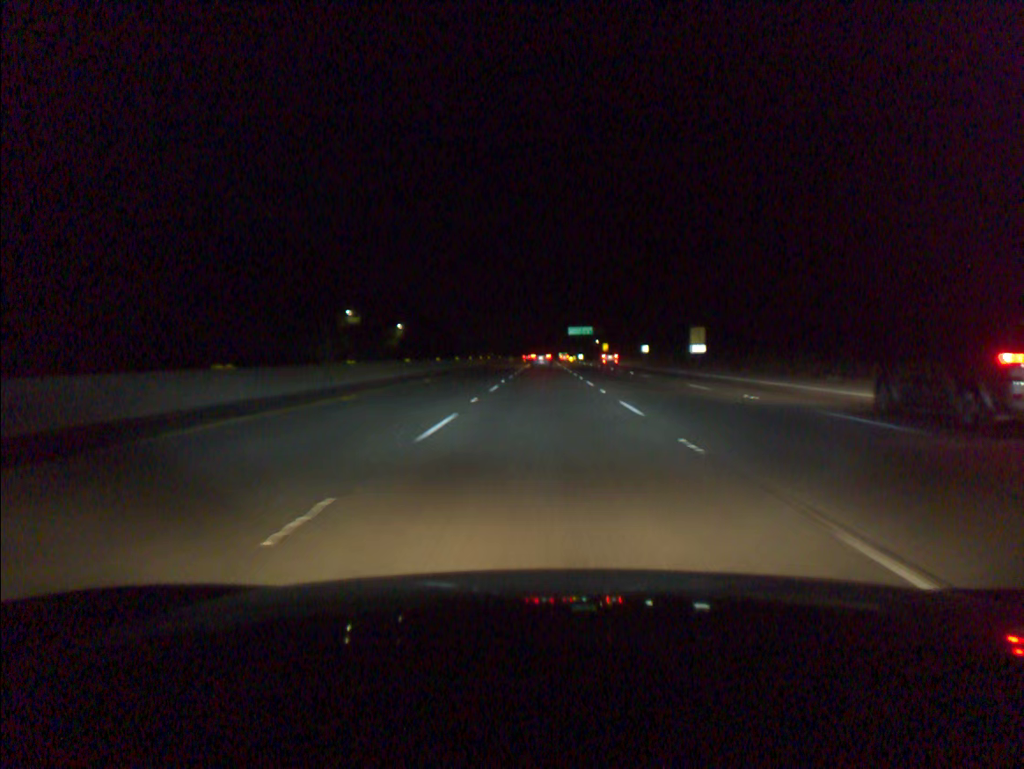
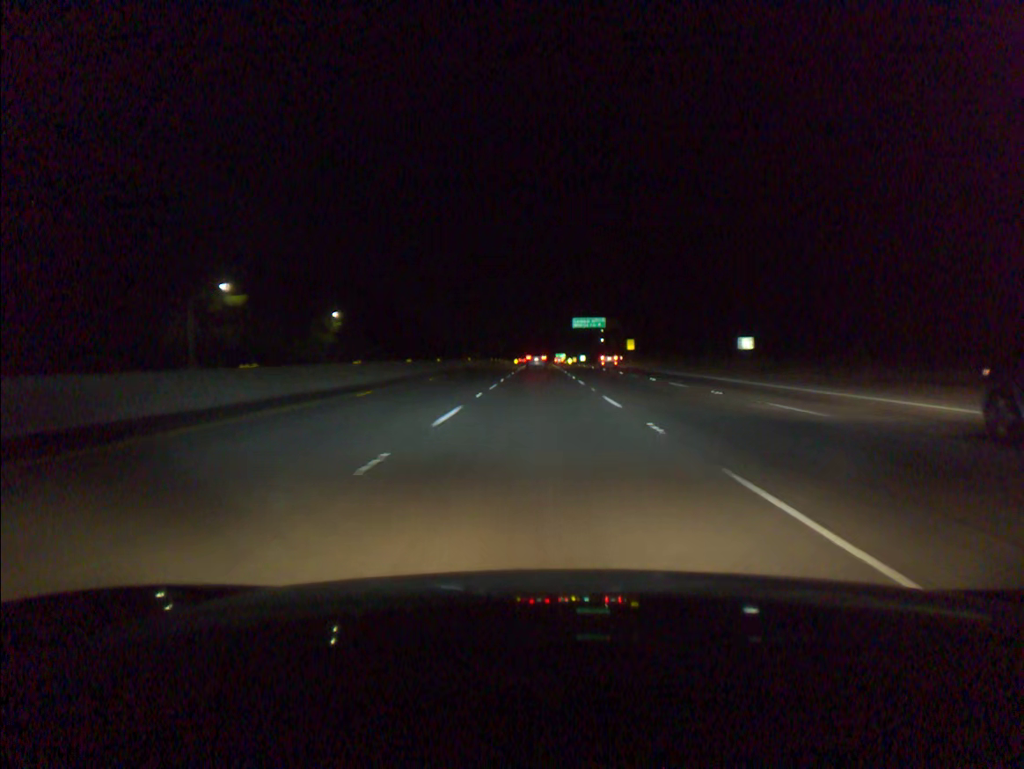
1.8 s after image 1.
(+0.2, +55.6) m; 0°
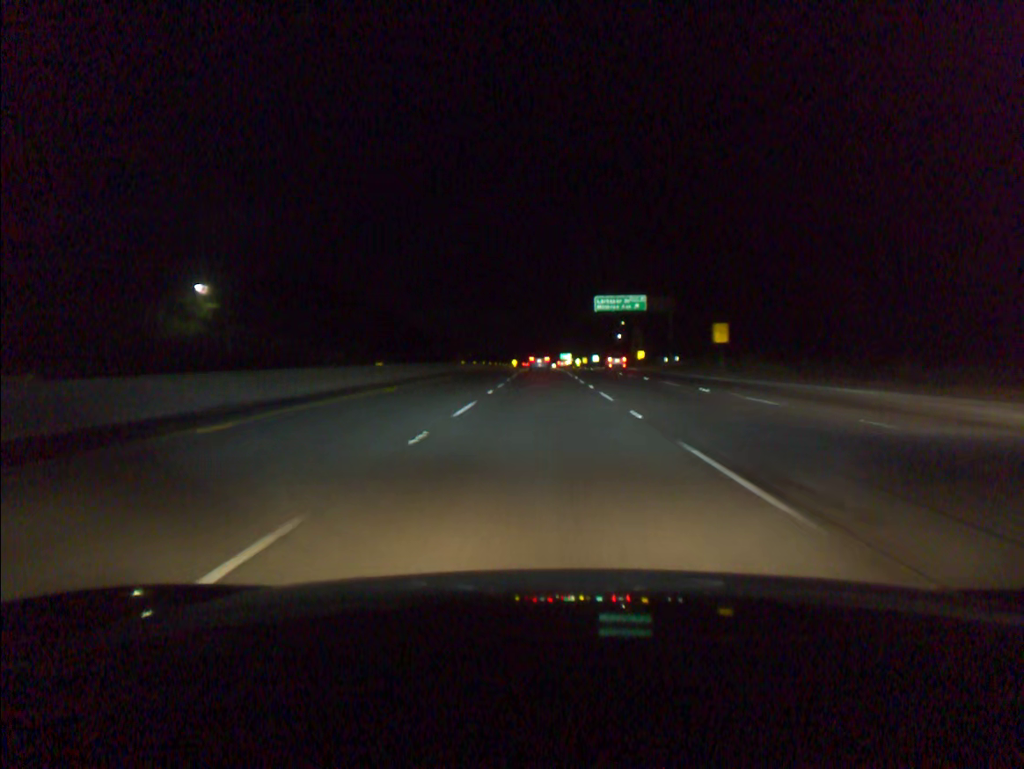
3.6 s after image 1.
(-0.1, +55.6) m; 0°
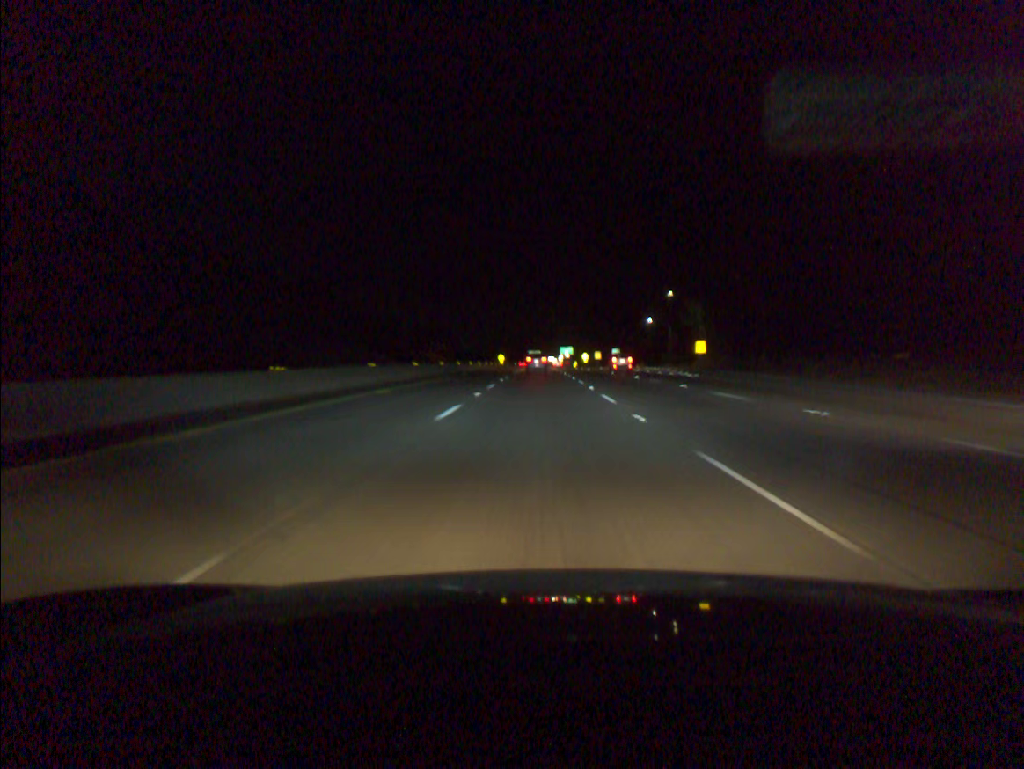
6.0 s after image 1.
(+0.2, +74.1) m; 0°
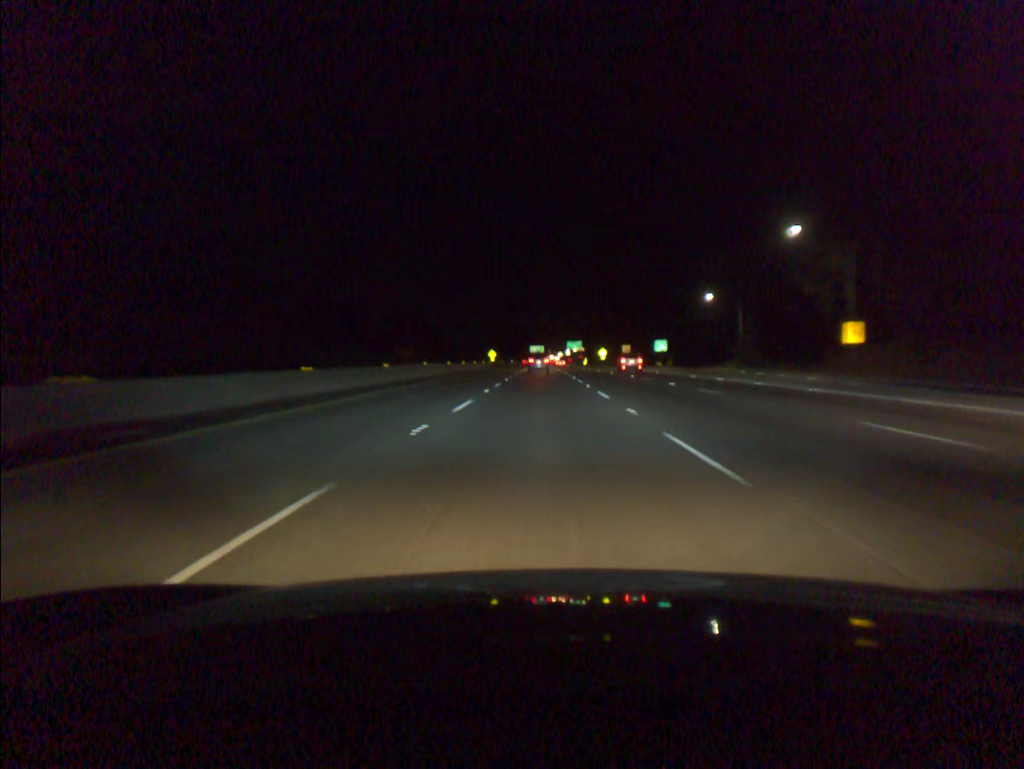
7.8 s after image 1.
(-0.1, +55.6) m; 0°
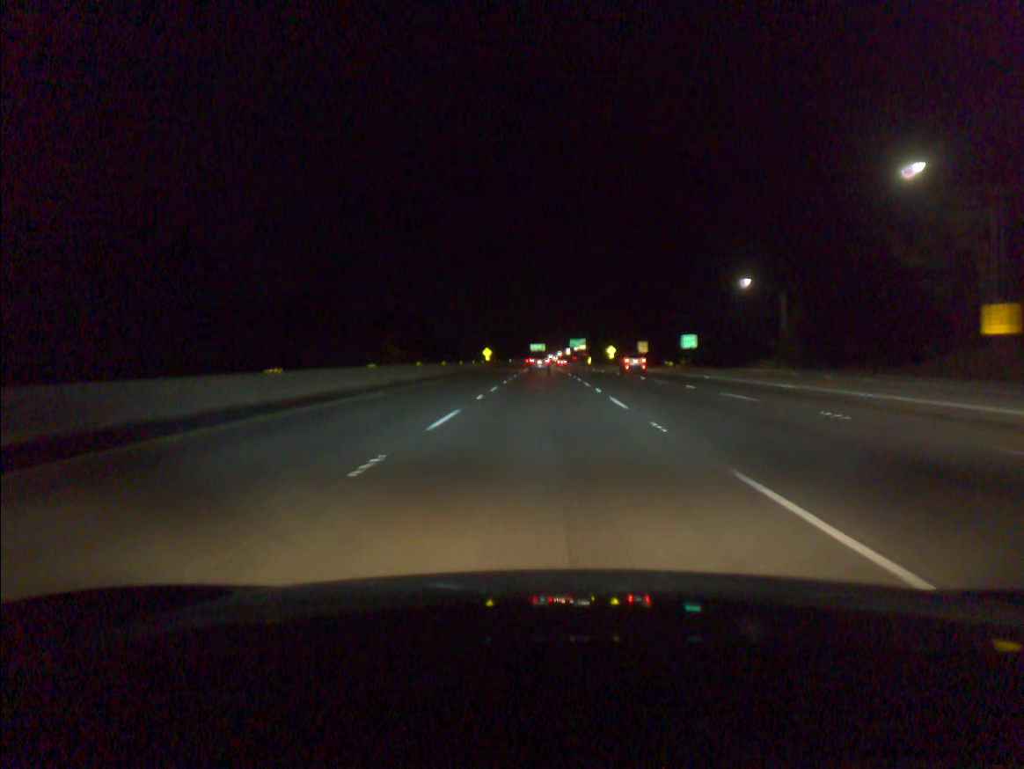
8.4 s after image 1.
(0.0, +18.6) m; 0°
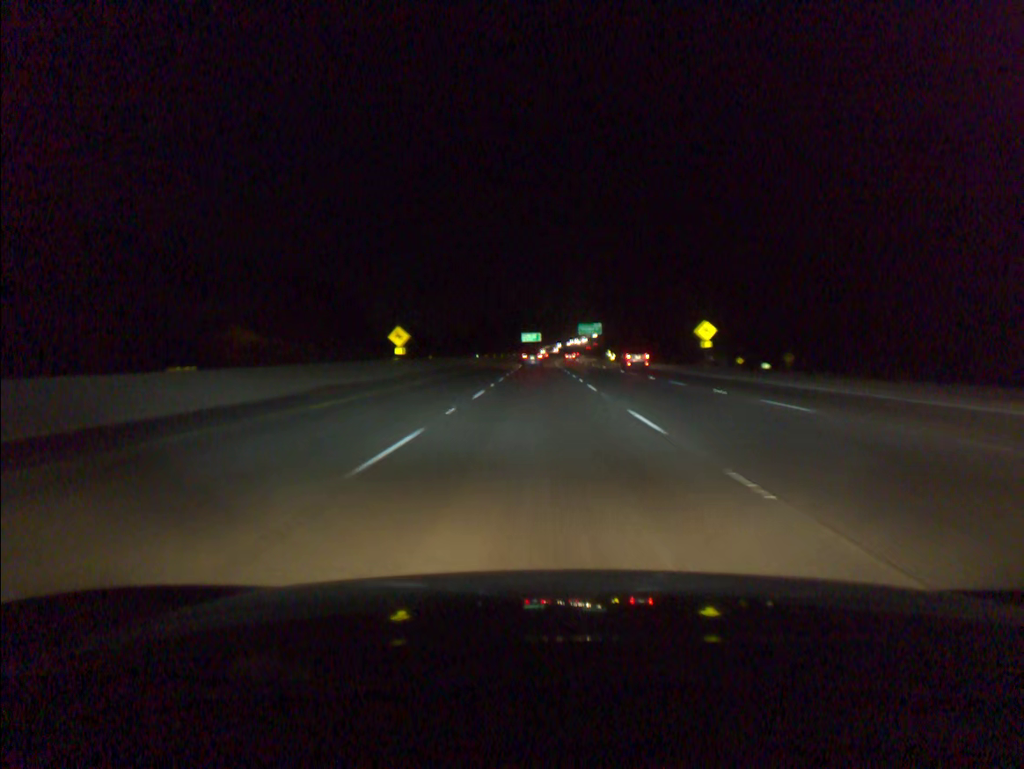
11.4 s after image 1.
(+0.3, +93.3) m; 0°
